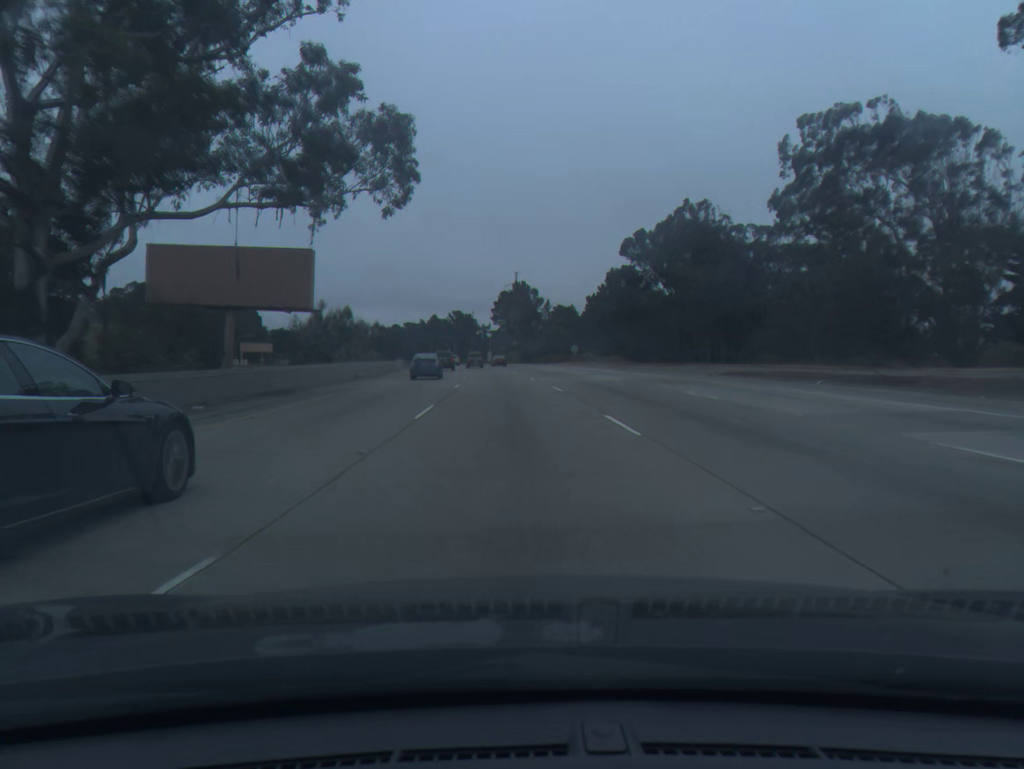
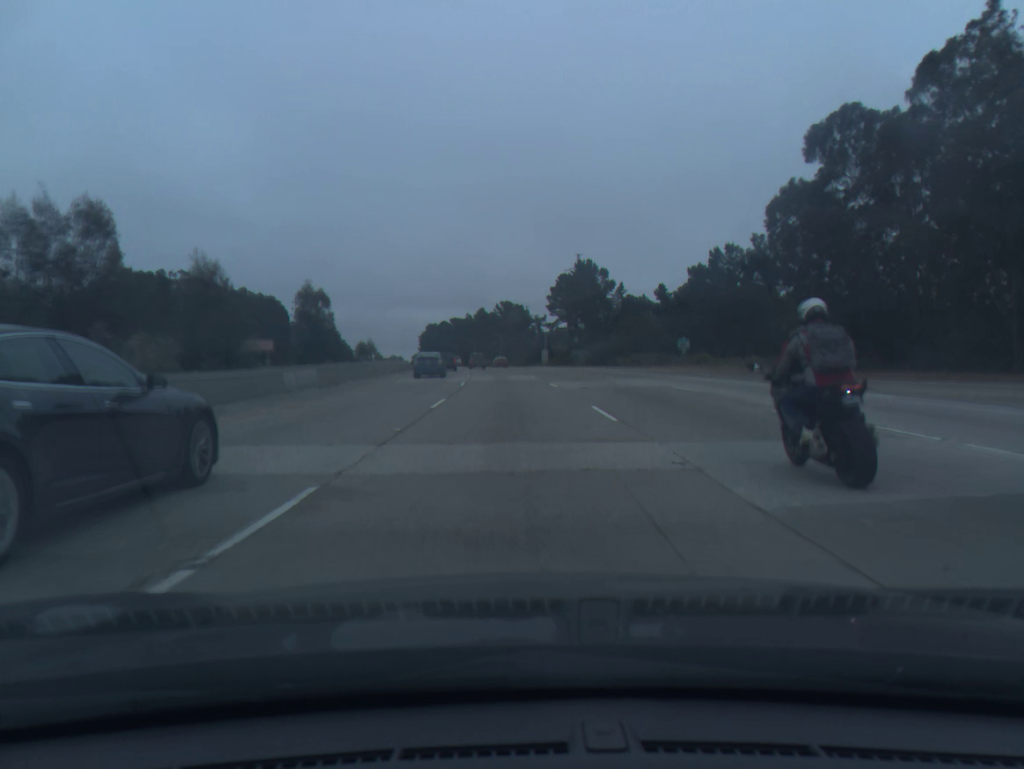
(-1.8, +56.0) m; -4°
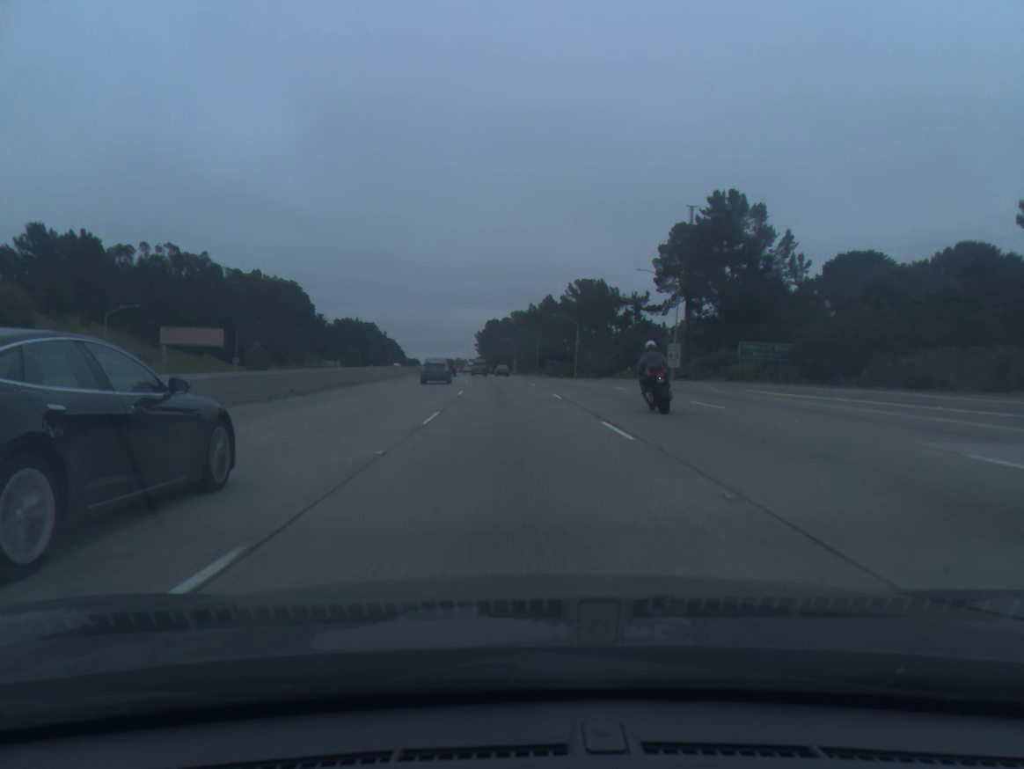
(-3.3, +74.6) m; -5°
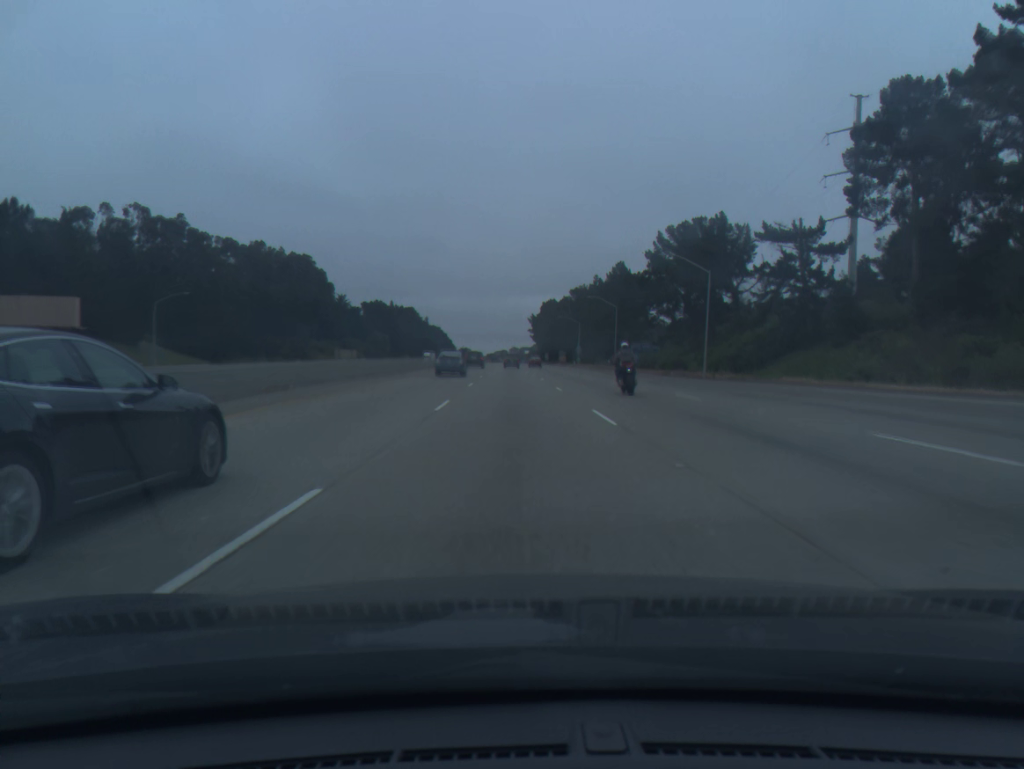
(-1.8, +56.1) m; -4°
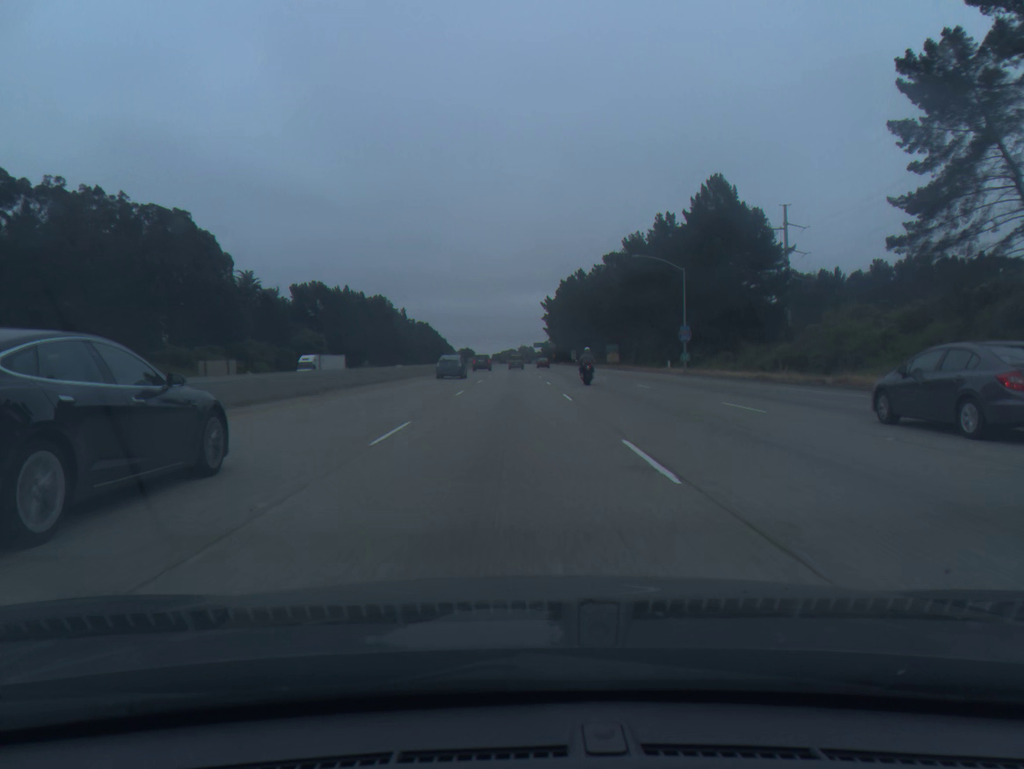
(-1.4, +93.8) m; -1°
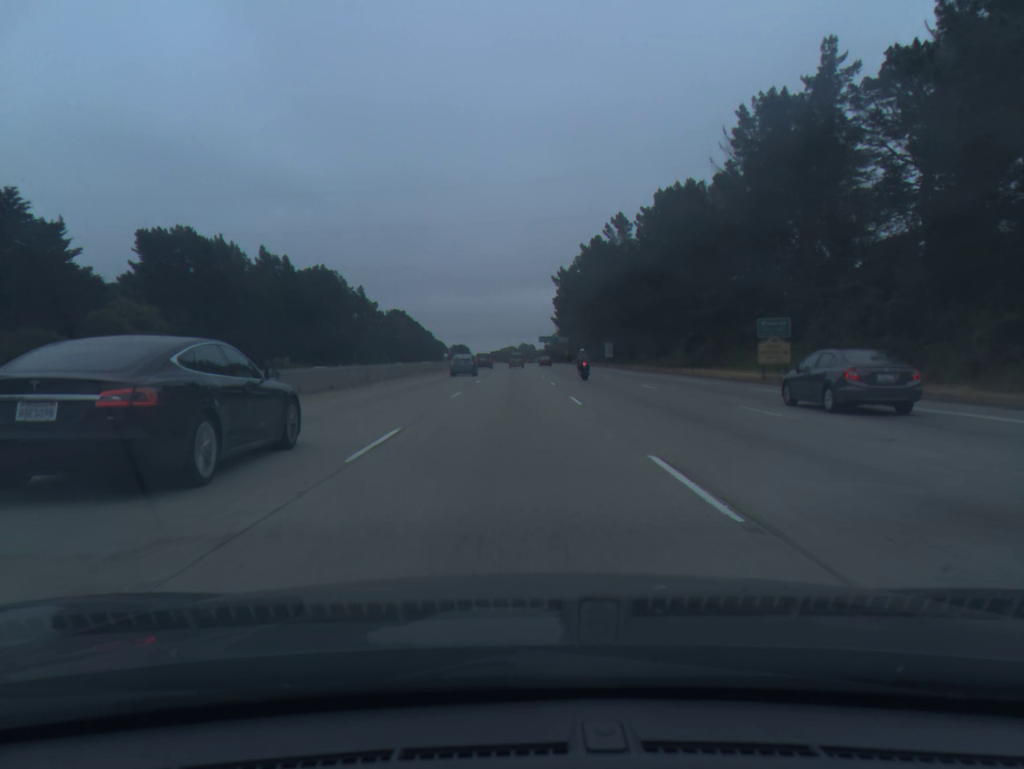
(-0.5, +75.1) m; 0°
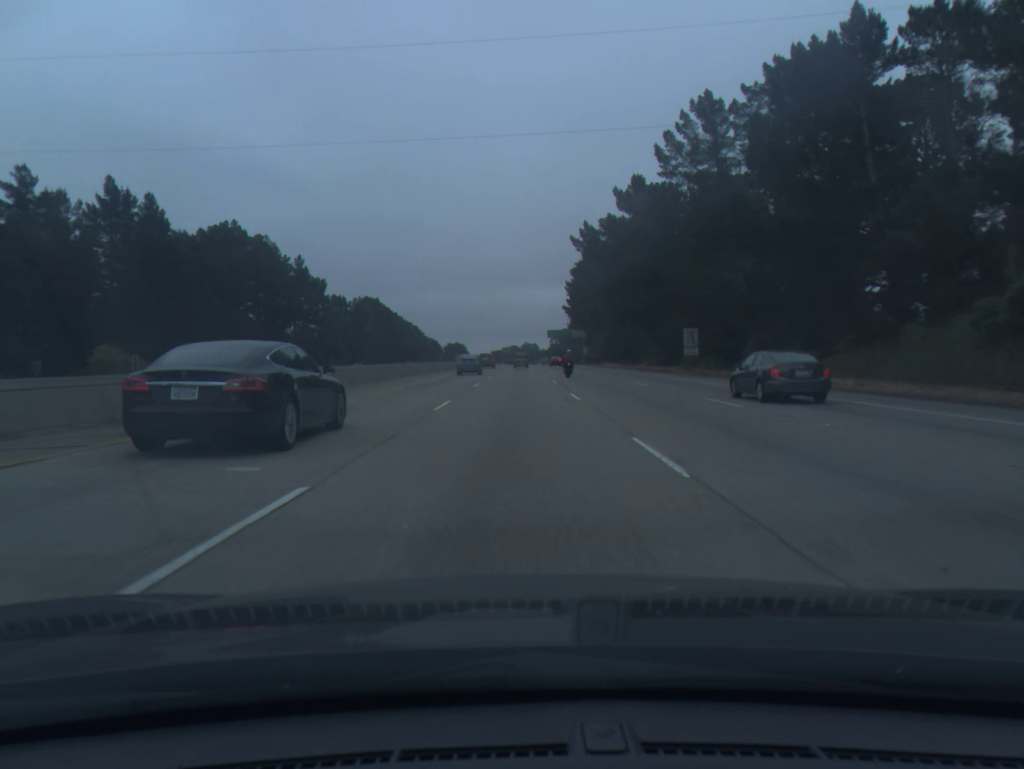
(-0.2, +56.2) m; 0°
